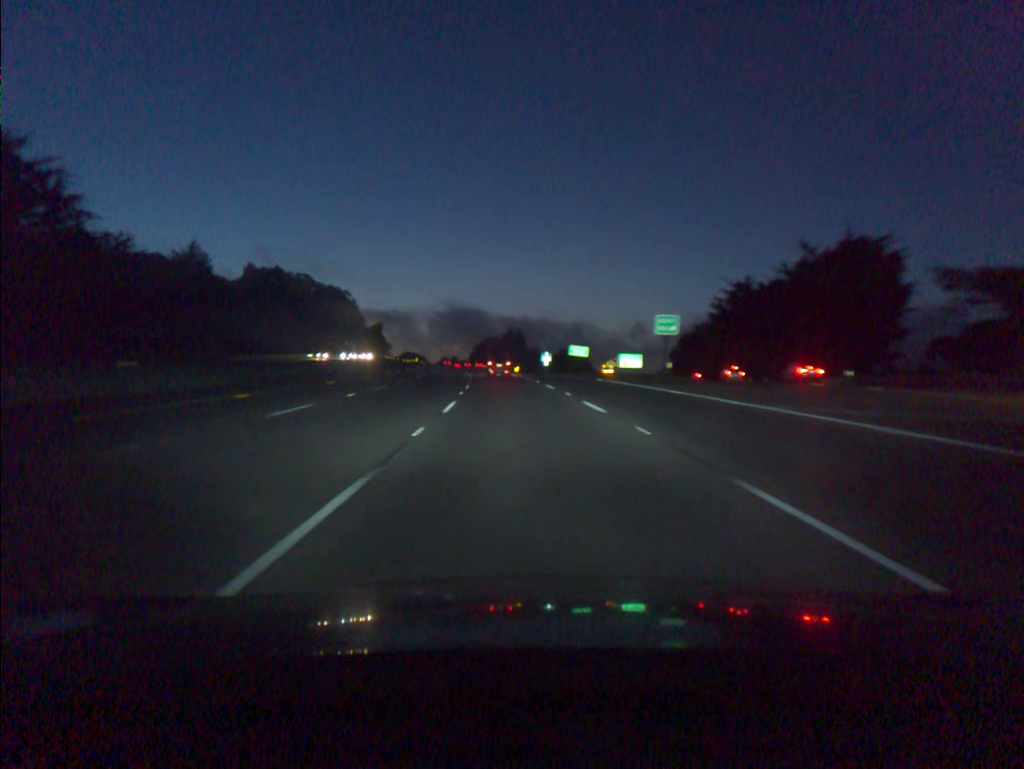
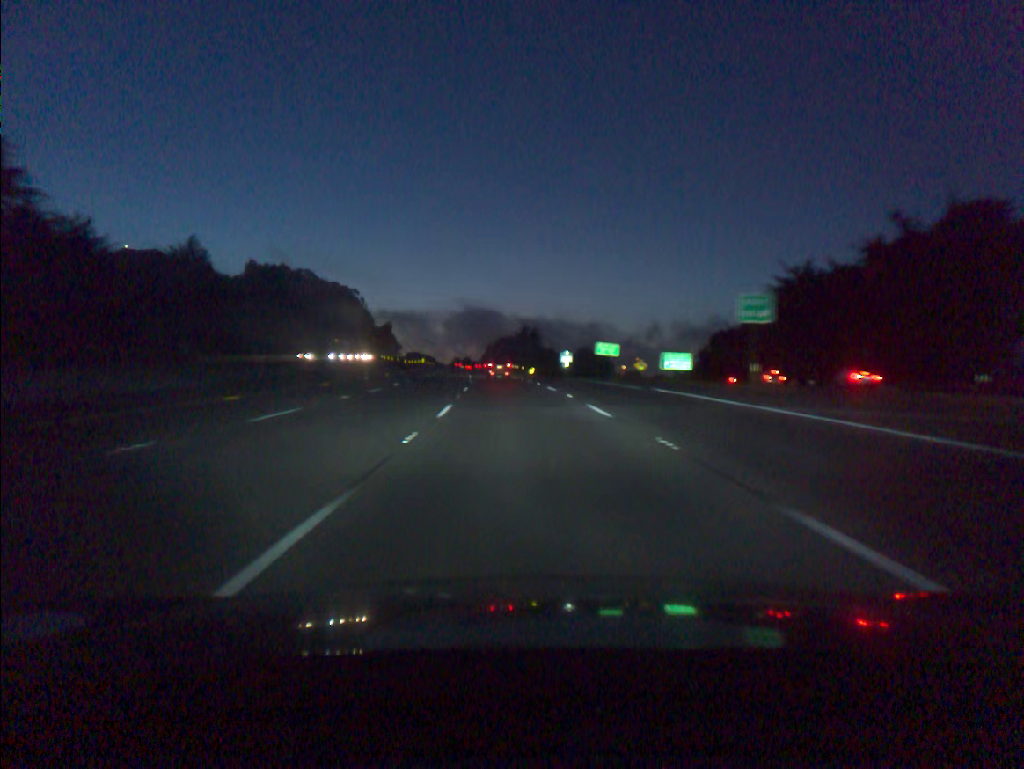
(-0.1, +15.9) m; -1°
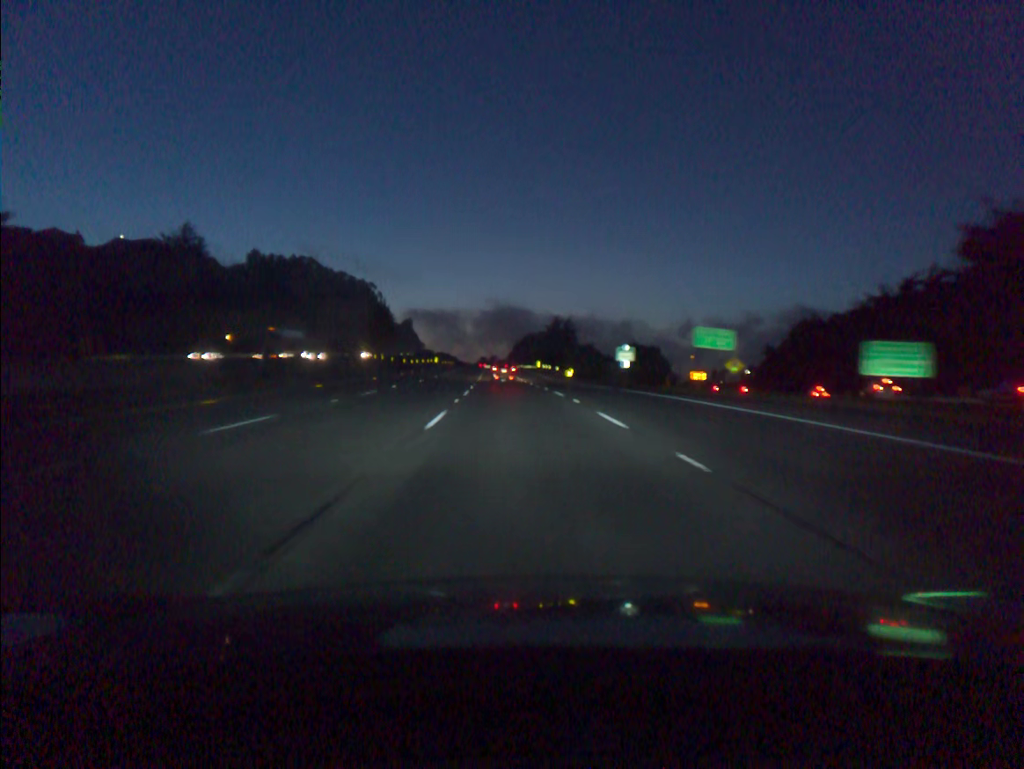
(-0.6, +31.6) m; -2°
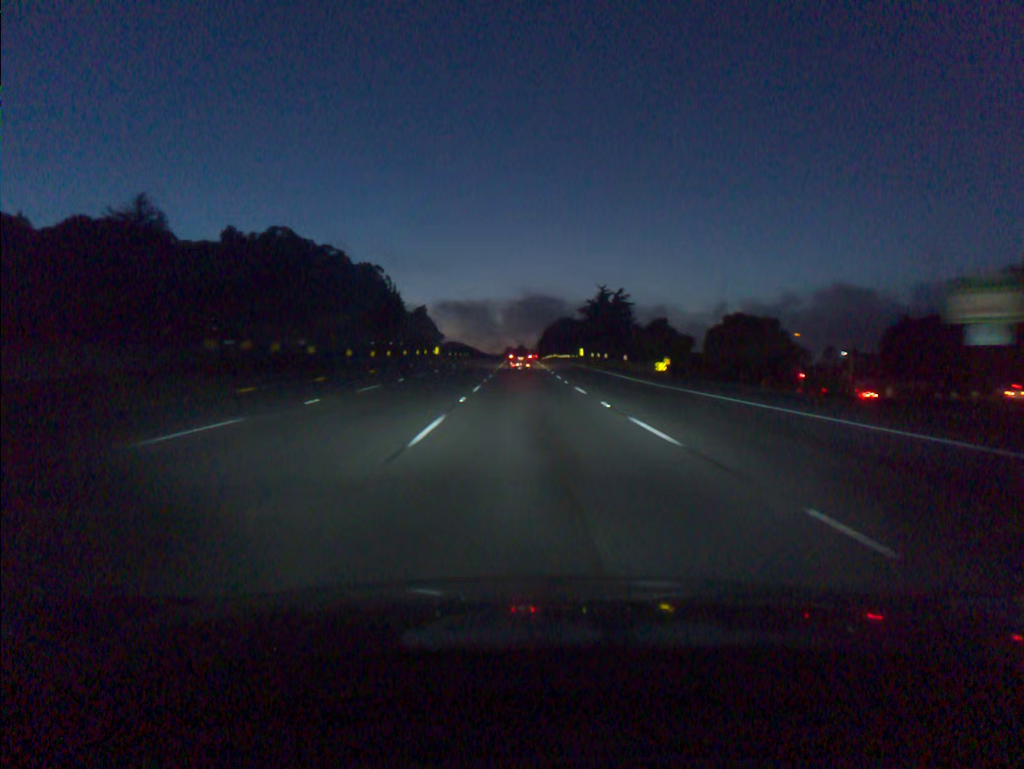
(-1.0, +47.2) m; -2°
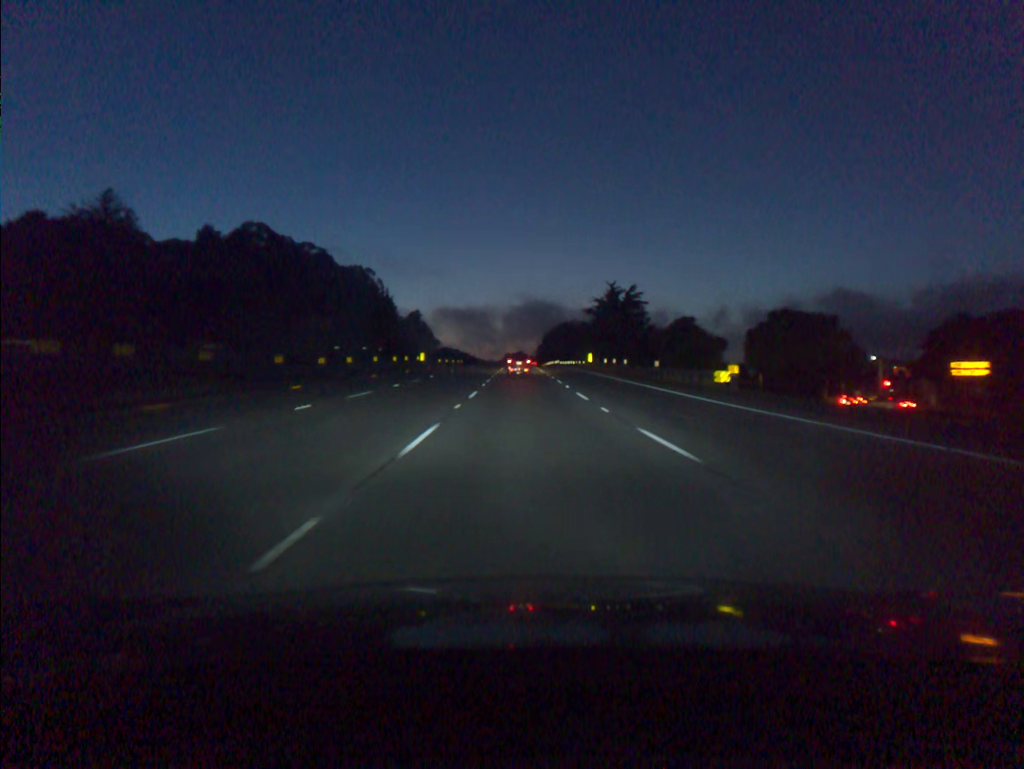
(0.0, +15.7) m; 0°
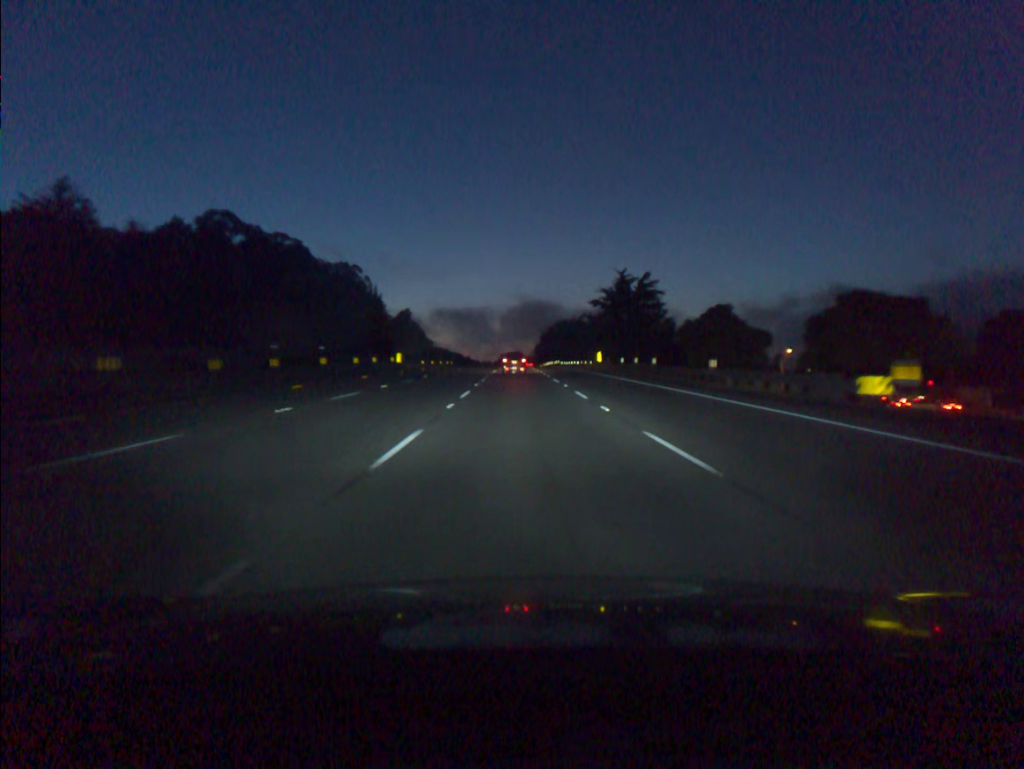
(0.0, +15.7) m; 0°
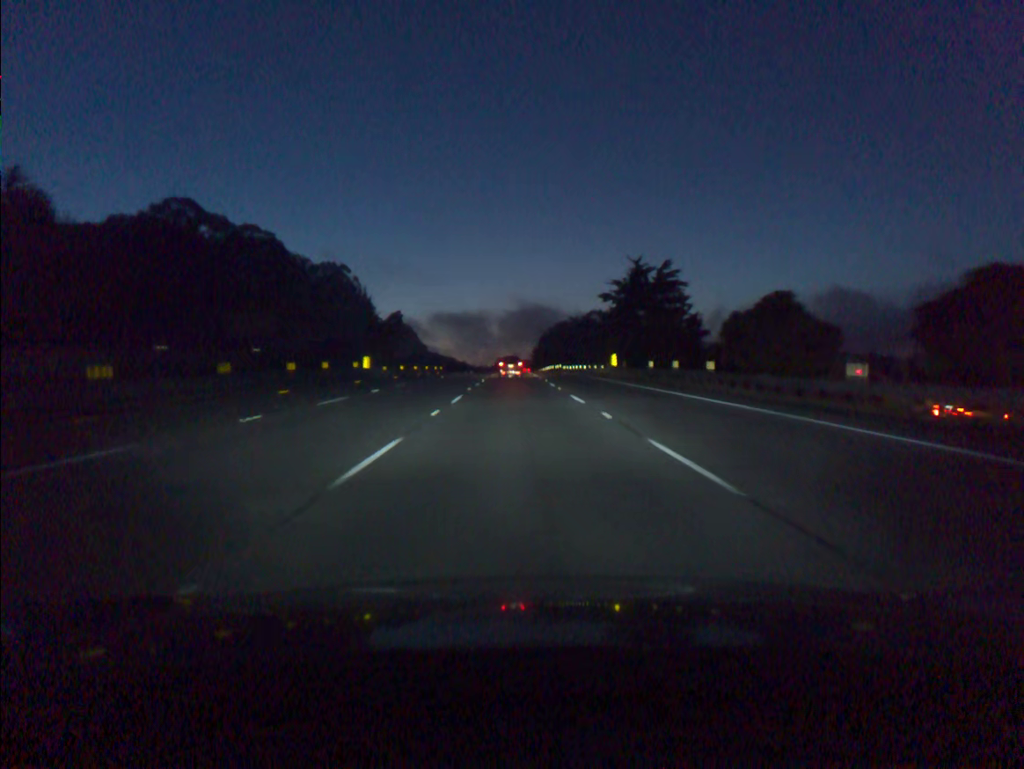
(0.0, +15.7) m; 0°
